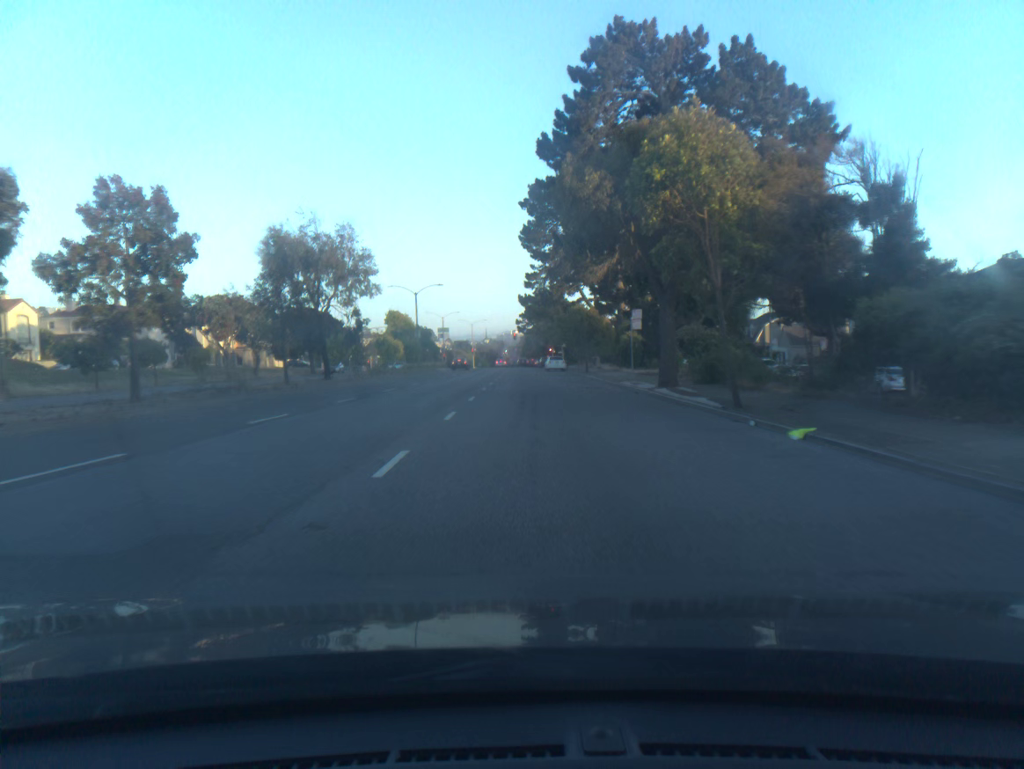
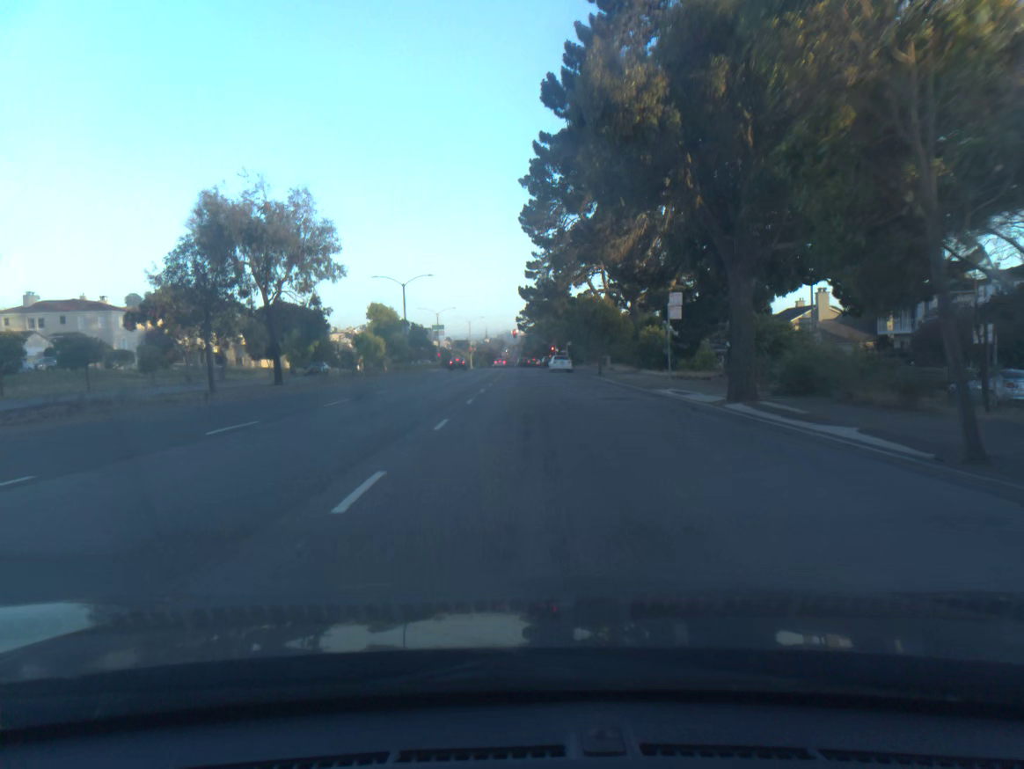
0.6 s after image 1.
(0.0, +9.2) m; 0°
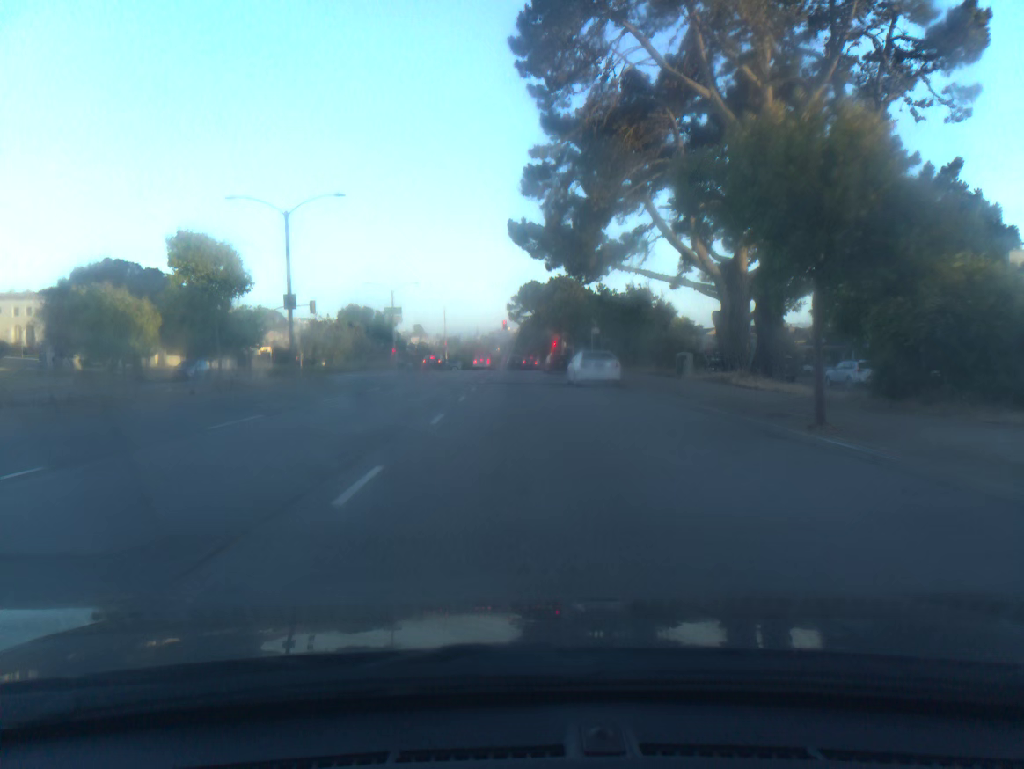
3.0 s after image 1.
(+0.2, +36.0) m; +1°
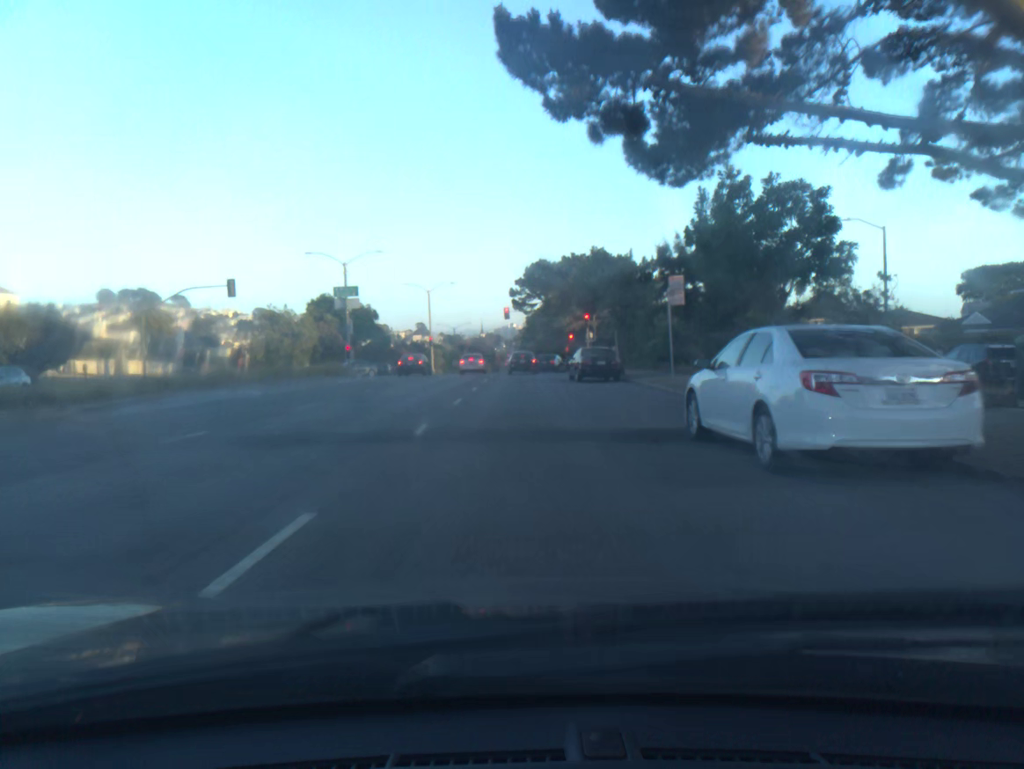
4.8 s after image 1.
(-0.1, +24.2) m; 0°
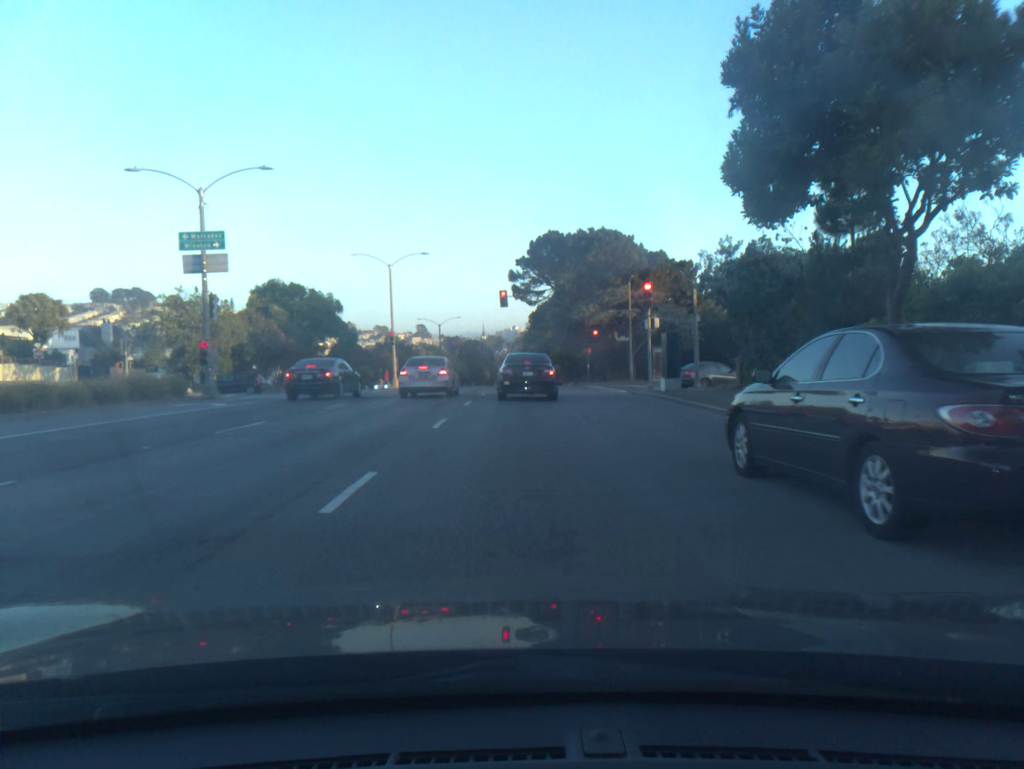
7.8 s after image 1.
(-0.2, +27.5) m; -1°
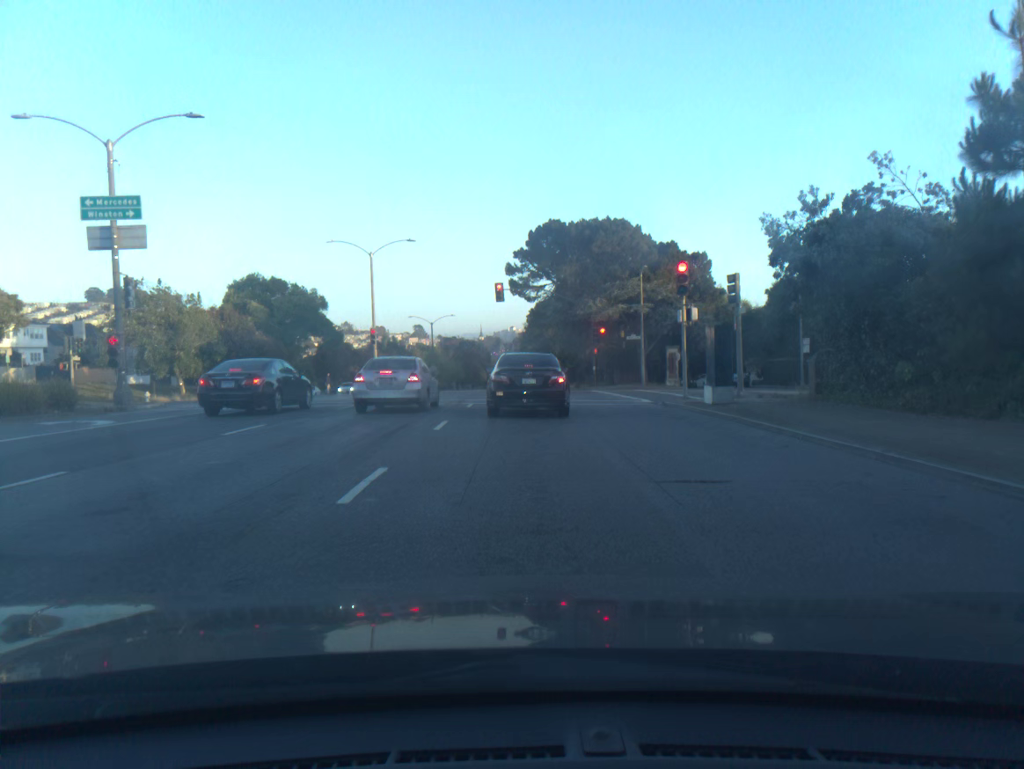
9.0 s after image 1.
(0.0, +7.0) m; 0°
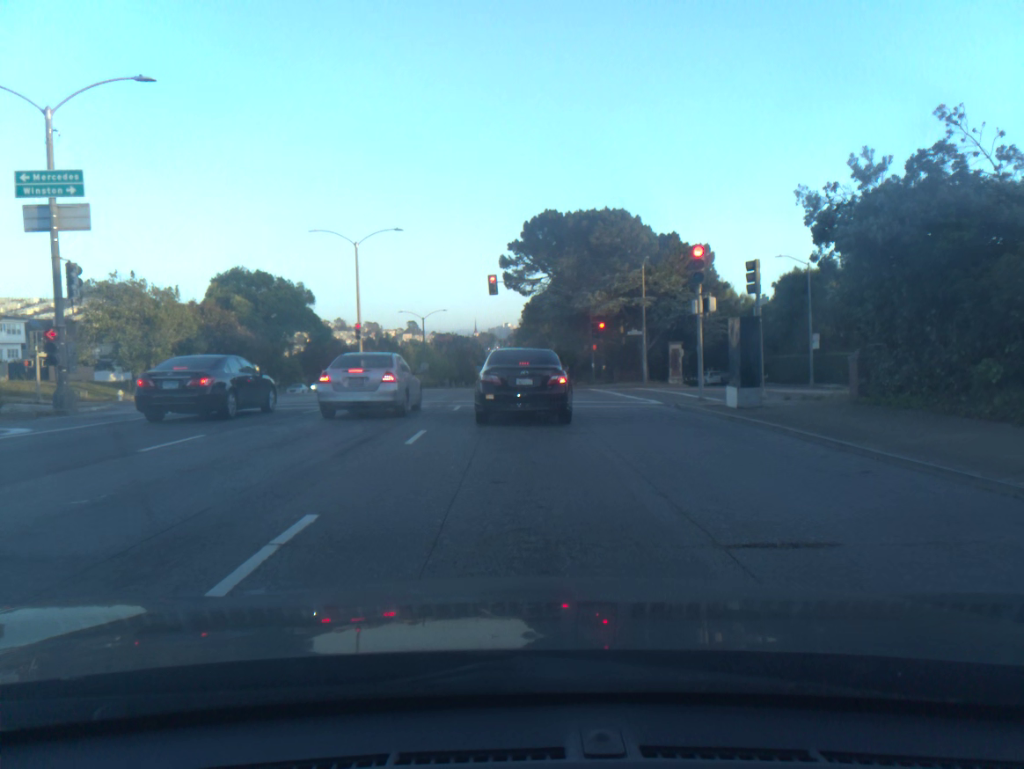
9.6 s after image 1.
(0.0, +2.8) m; 0°
